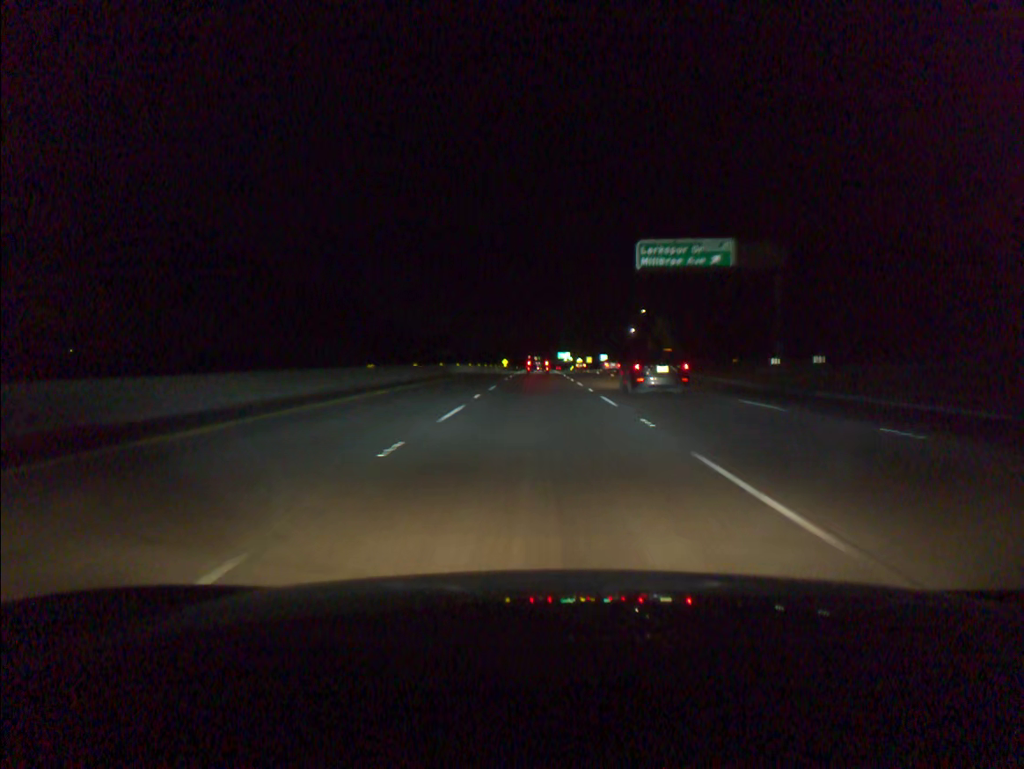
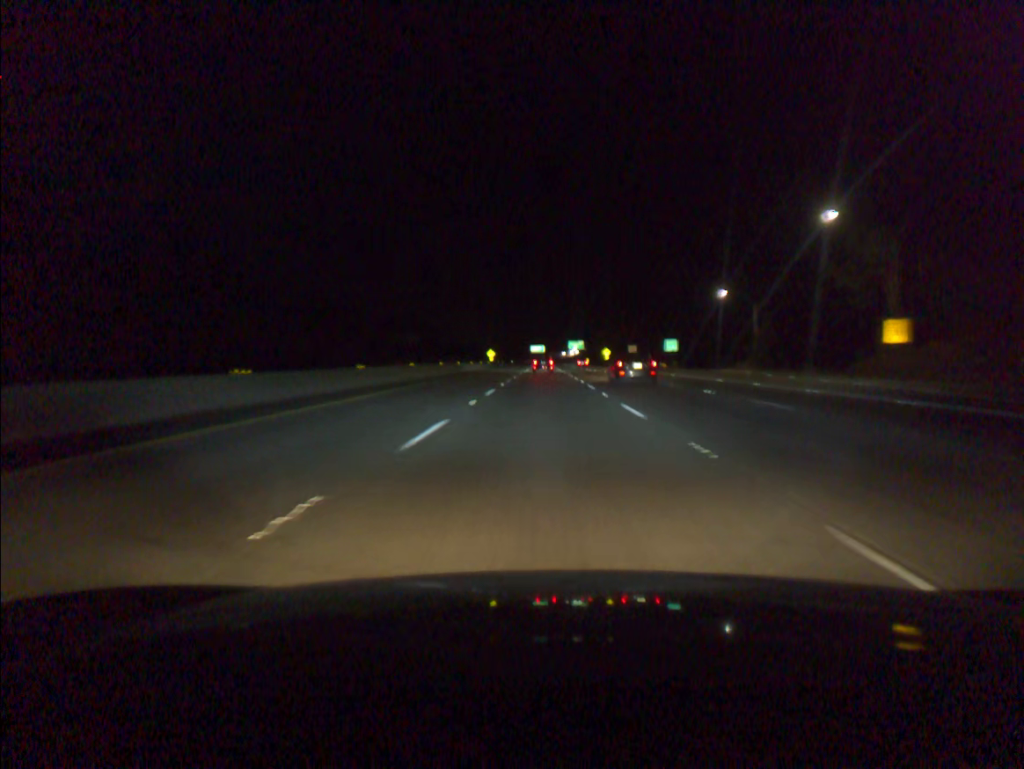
(-0.3, +91.8) m; 0°
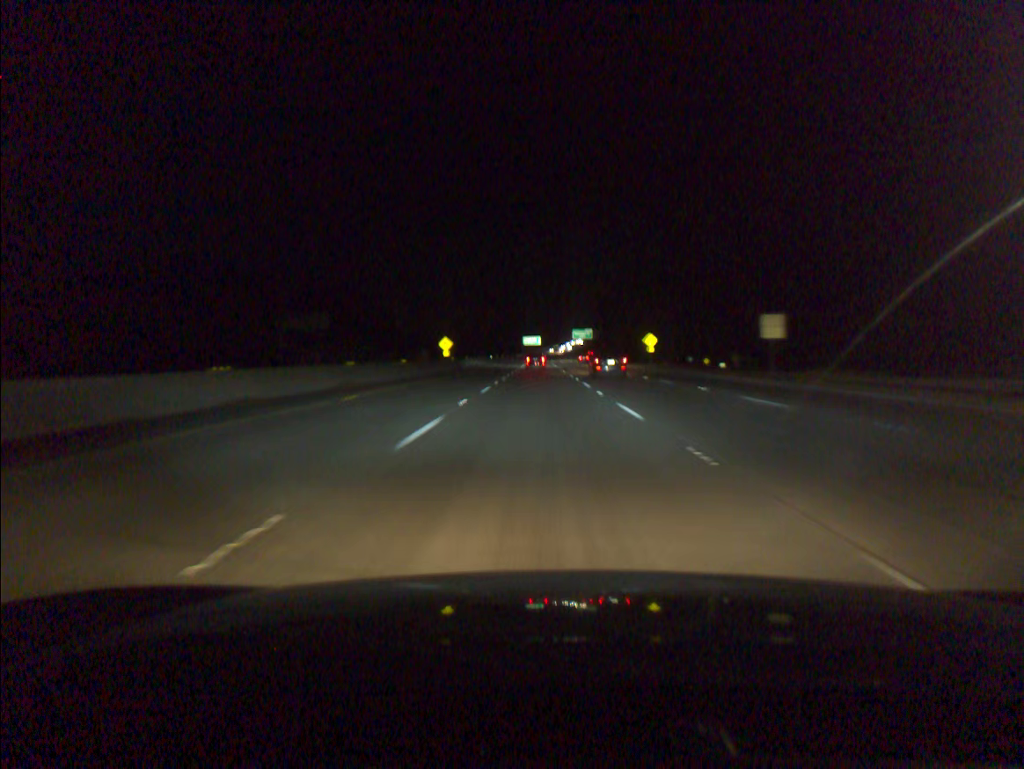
(+0.2, +73.6) m; 0°
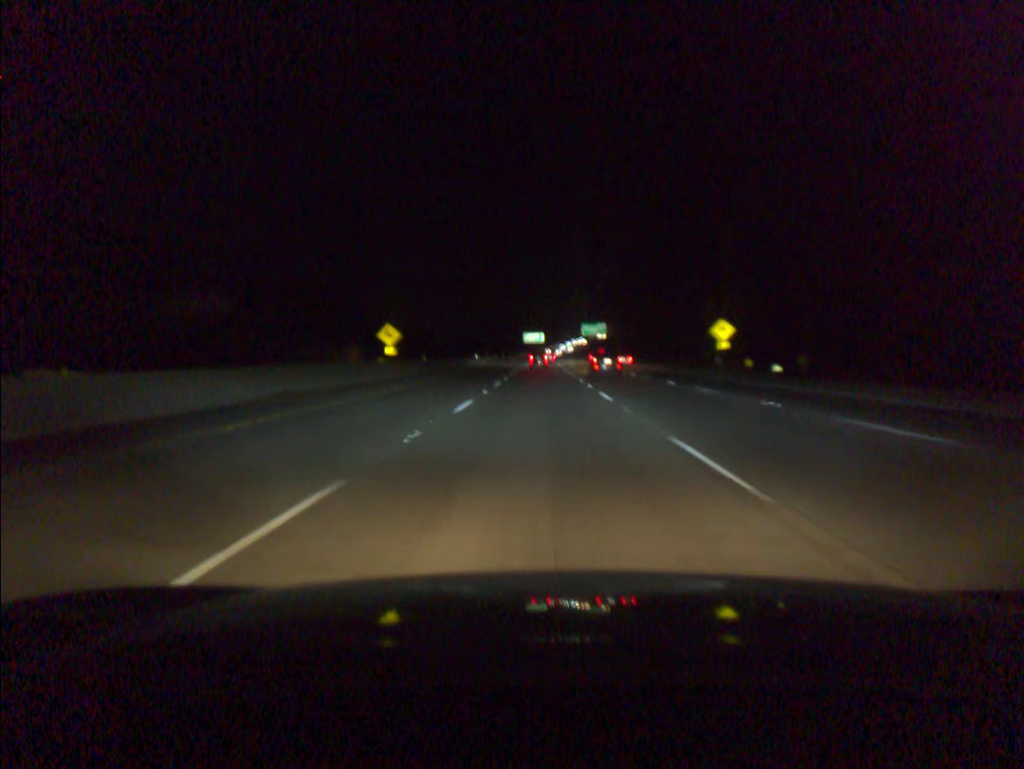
(-0.1, +36.8) m; 0°
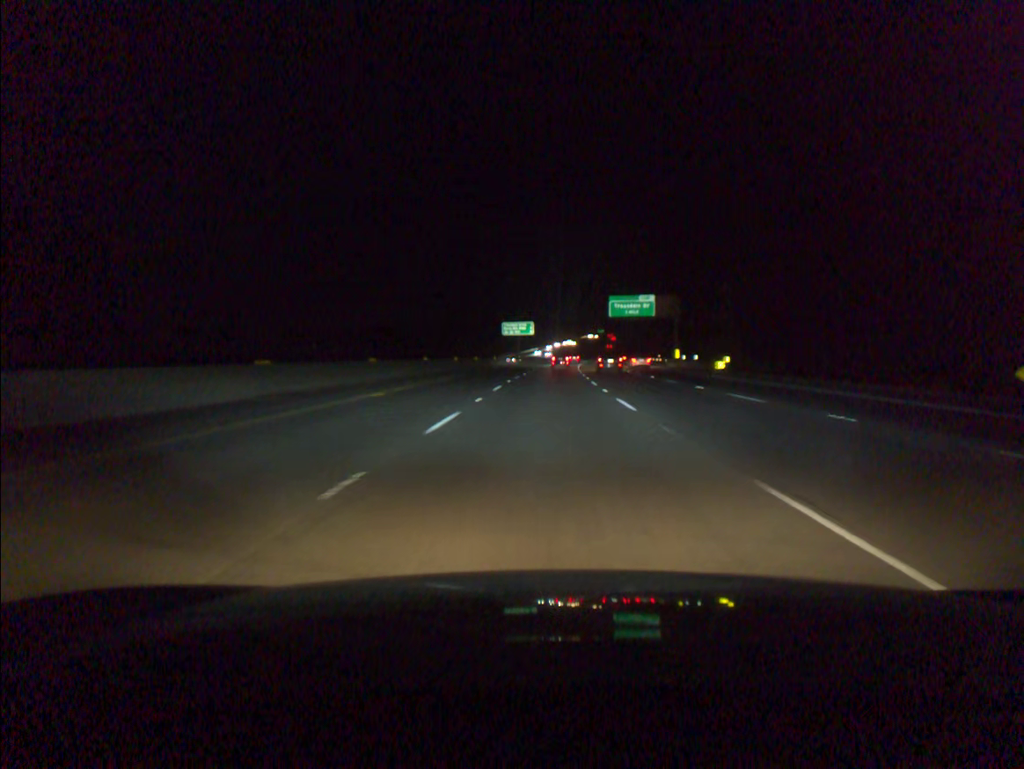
(+0.3, +91.9) m; +1°
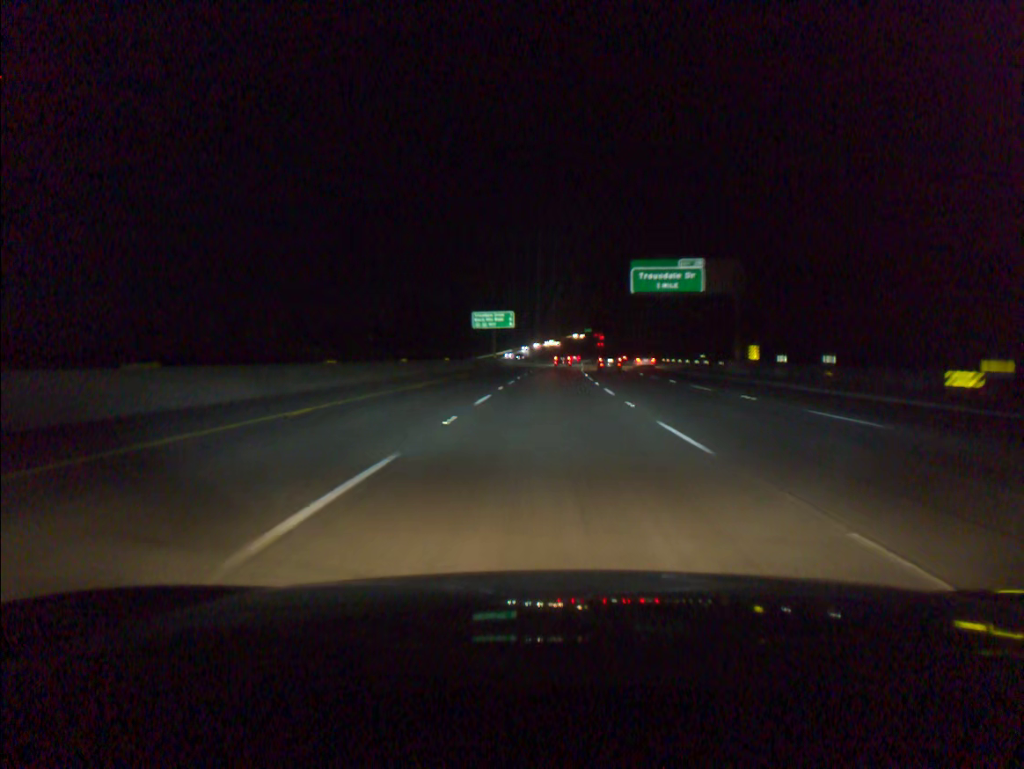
(+0.3, +36.6) m; +1°
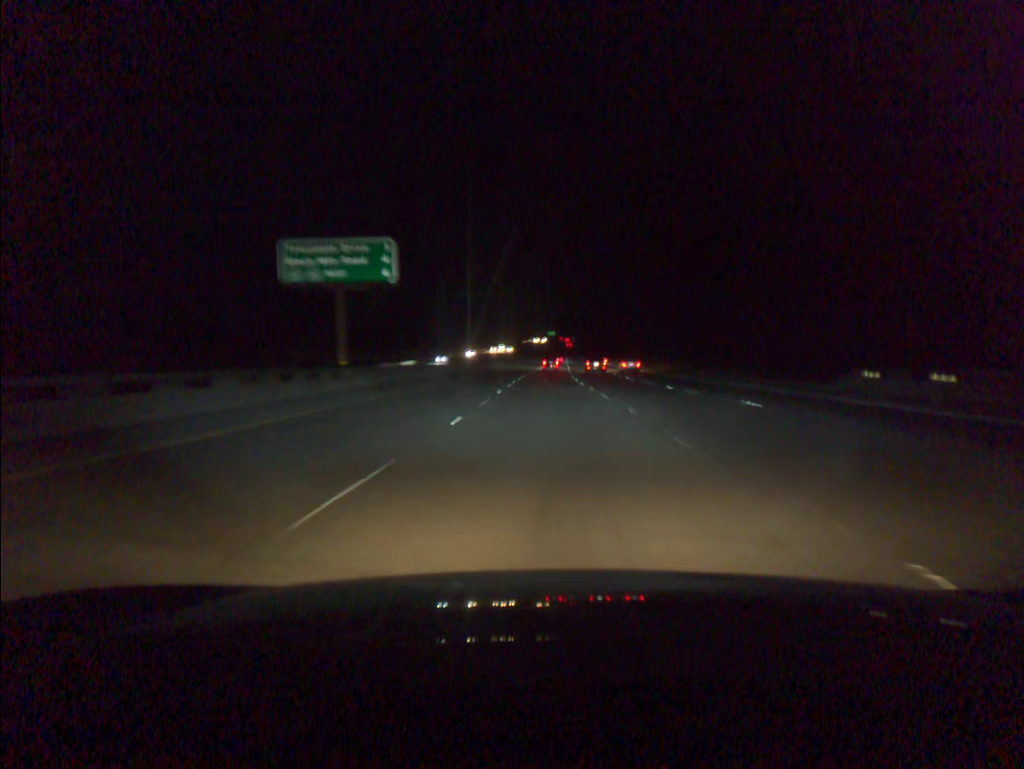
(+1.8, +73.1) m; +3°
